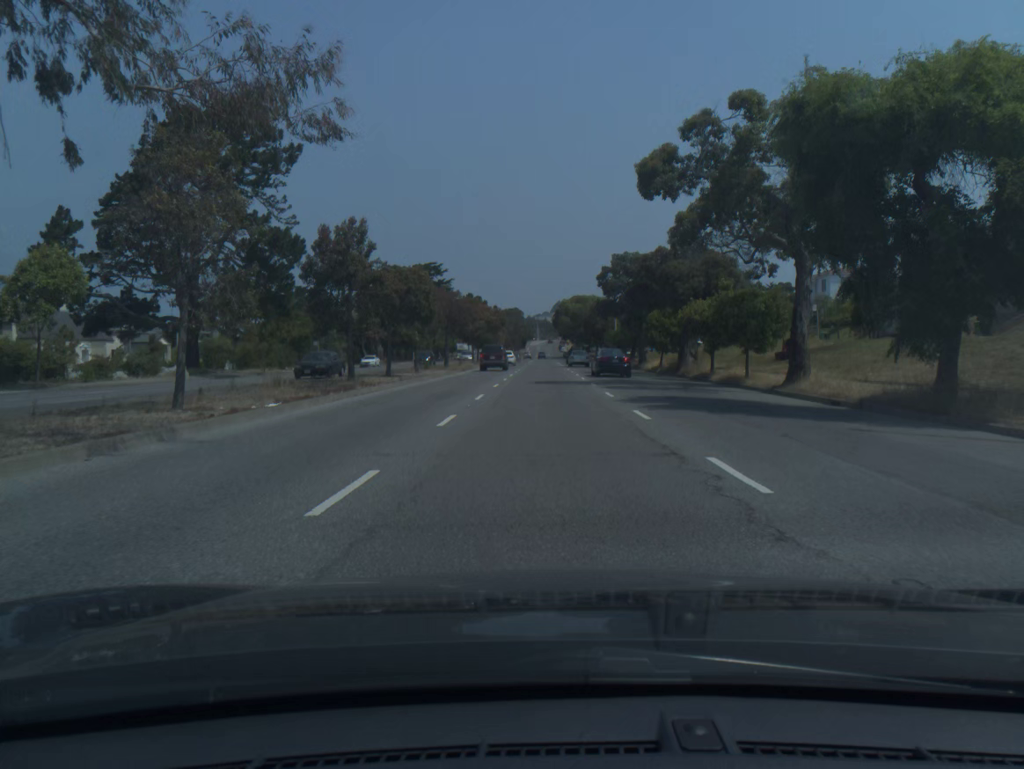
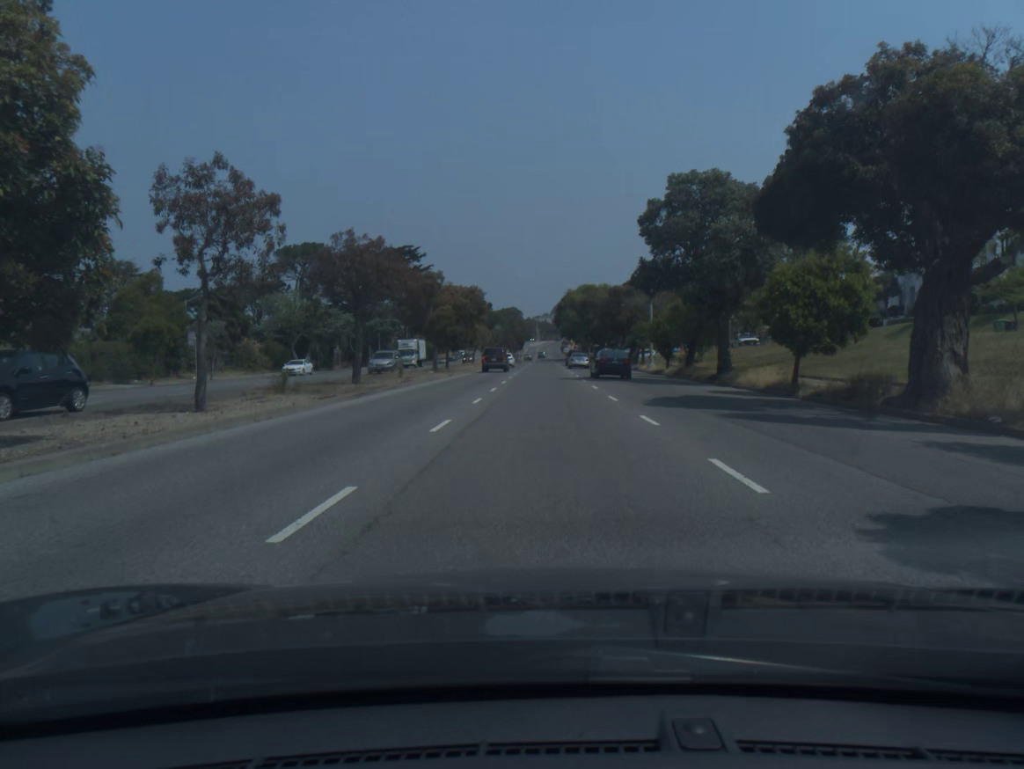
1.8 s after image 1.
(0.0, +29.7) m; 0°
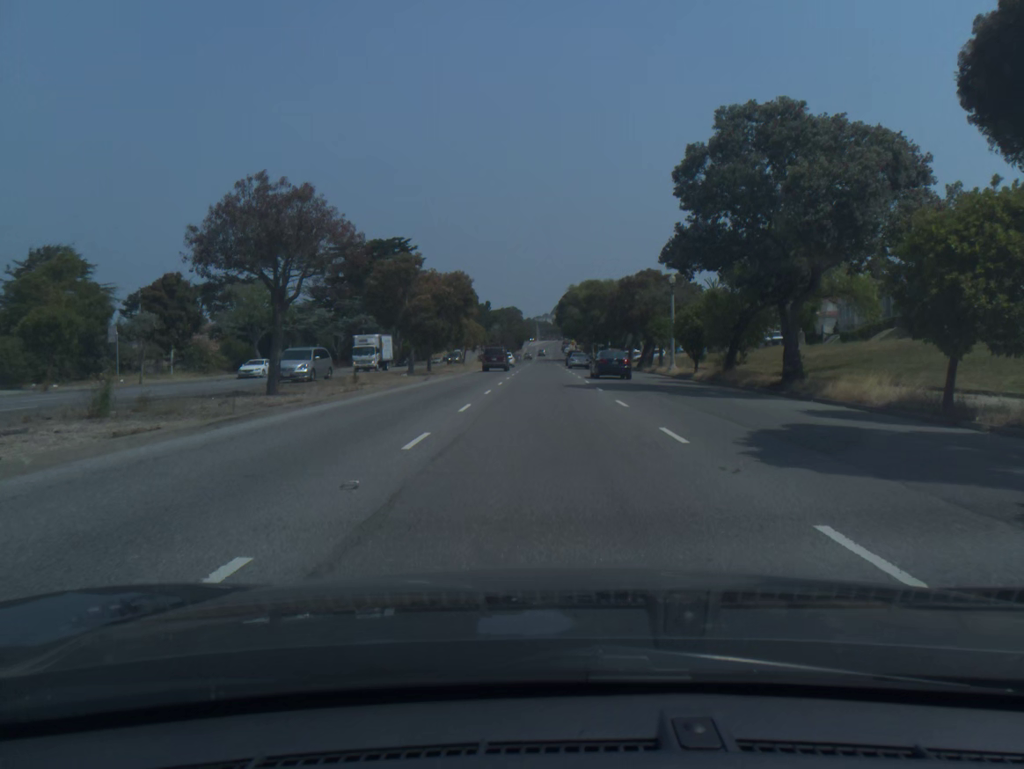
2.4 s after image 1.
(0.0, +9.9) m; 0°
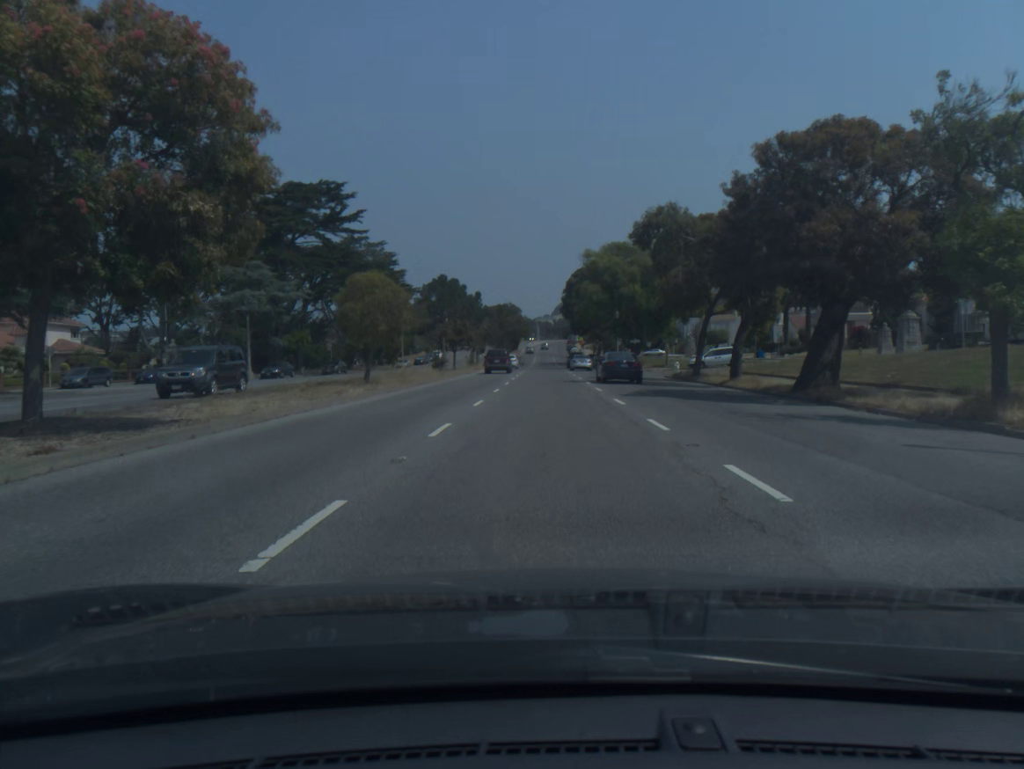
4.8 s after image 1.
(-0.1, +41.1) m; 0°
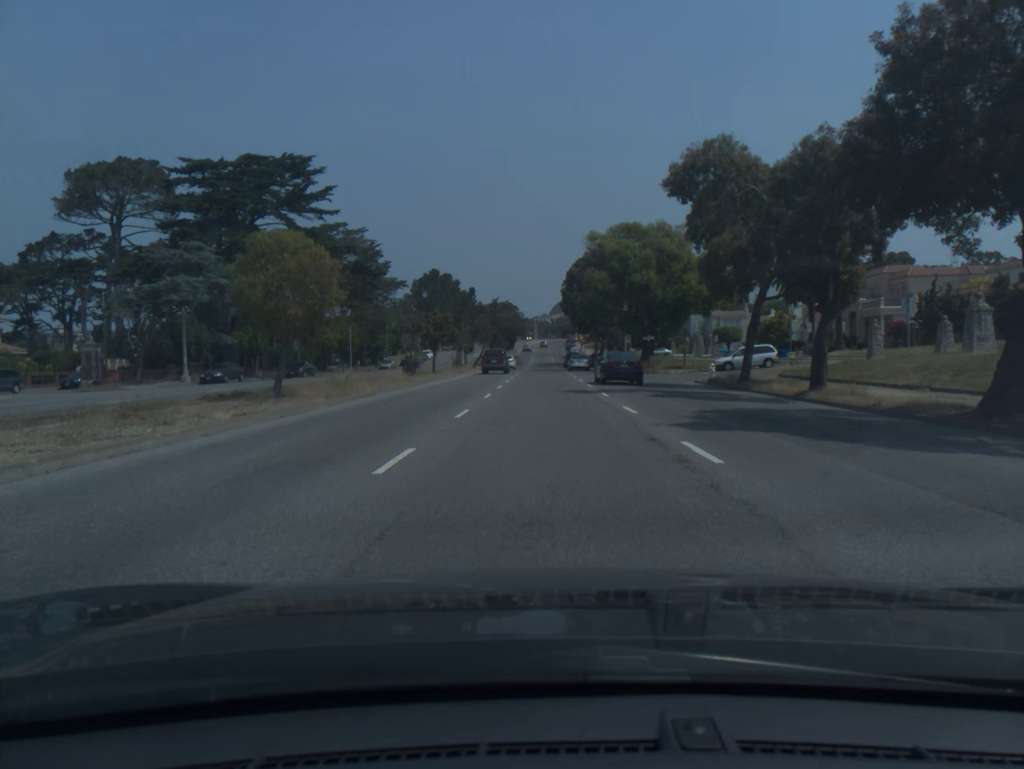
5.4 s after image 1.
(0.0, +10.8) m; 0°
